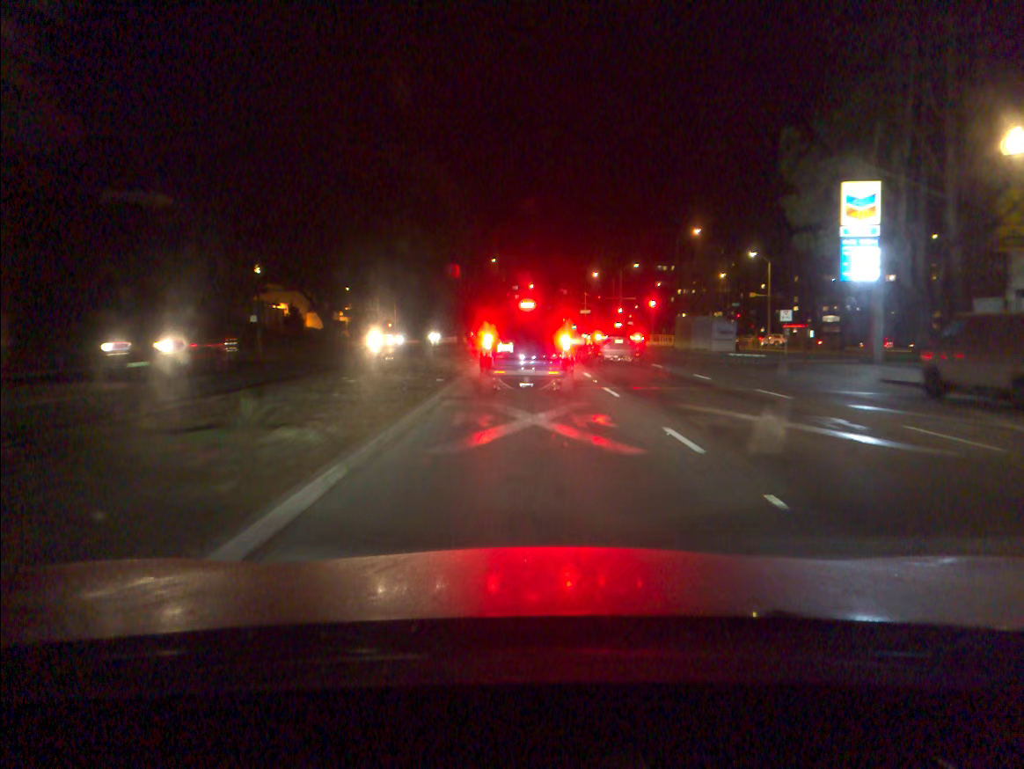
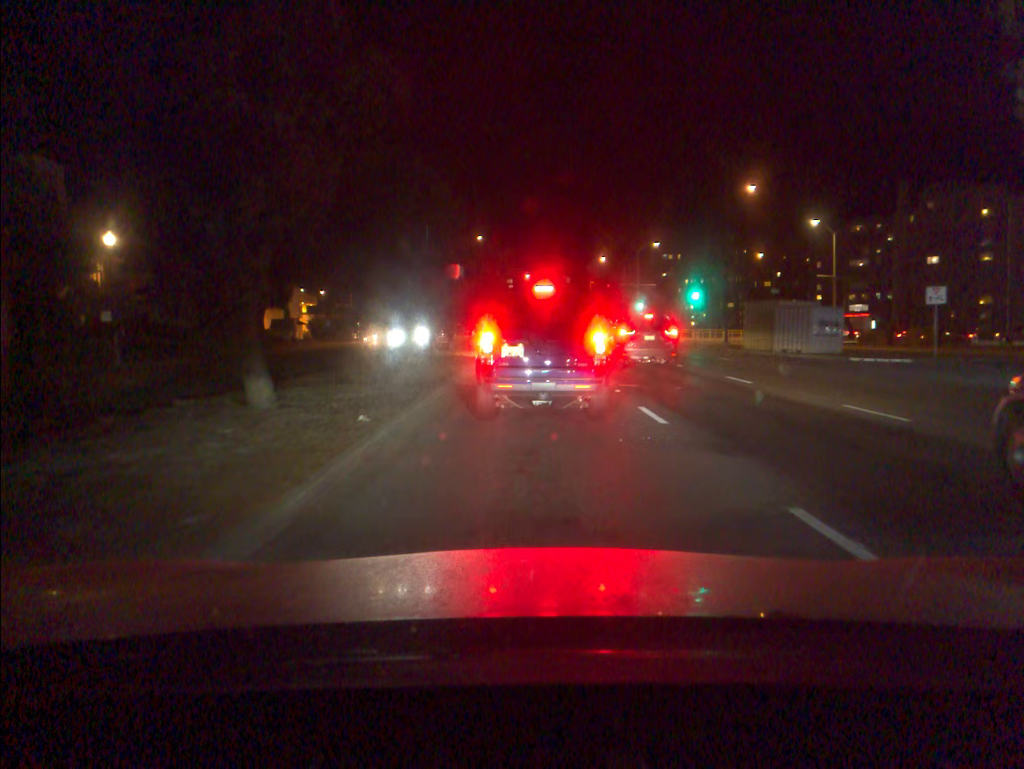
(0.0, +20.8) m; +1°
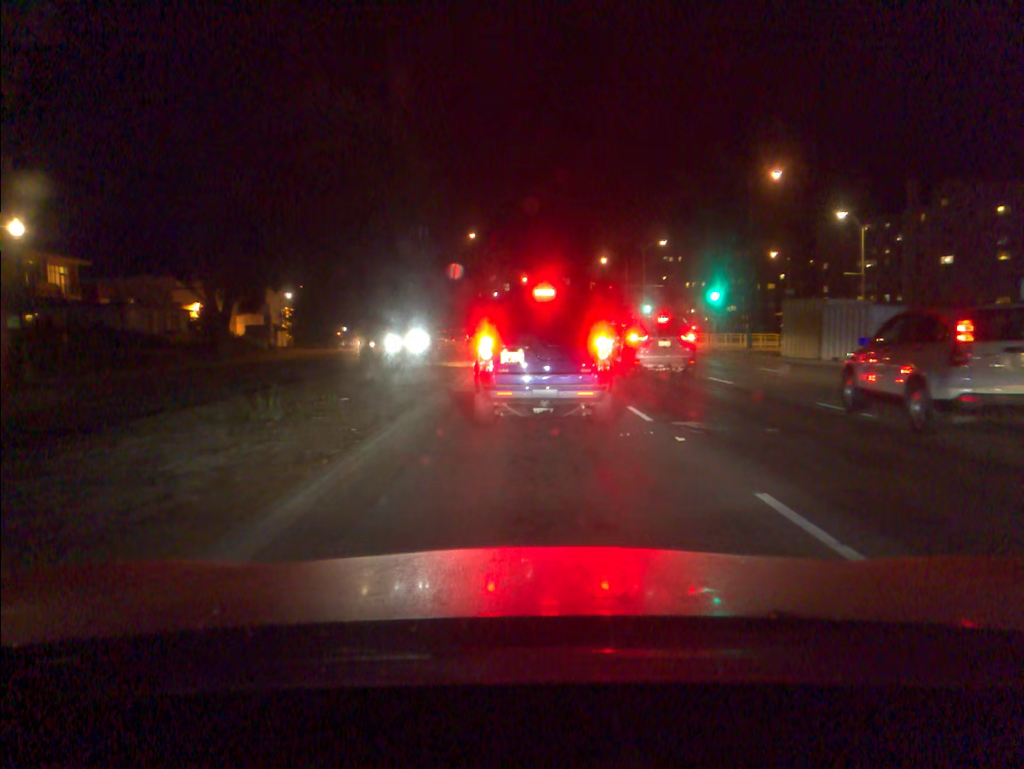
(0.0, +6.9) m; 0°
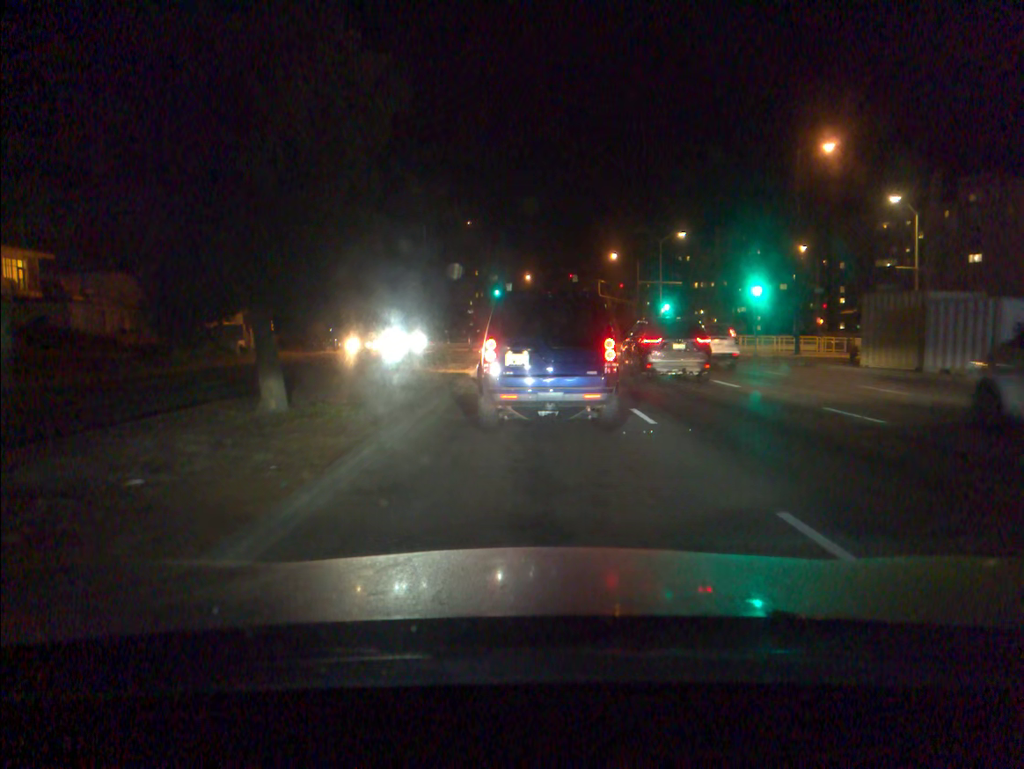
(-0.1, +8.2) m; -1°
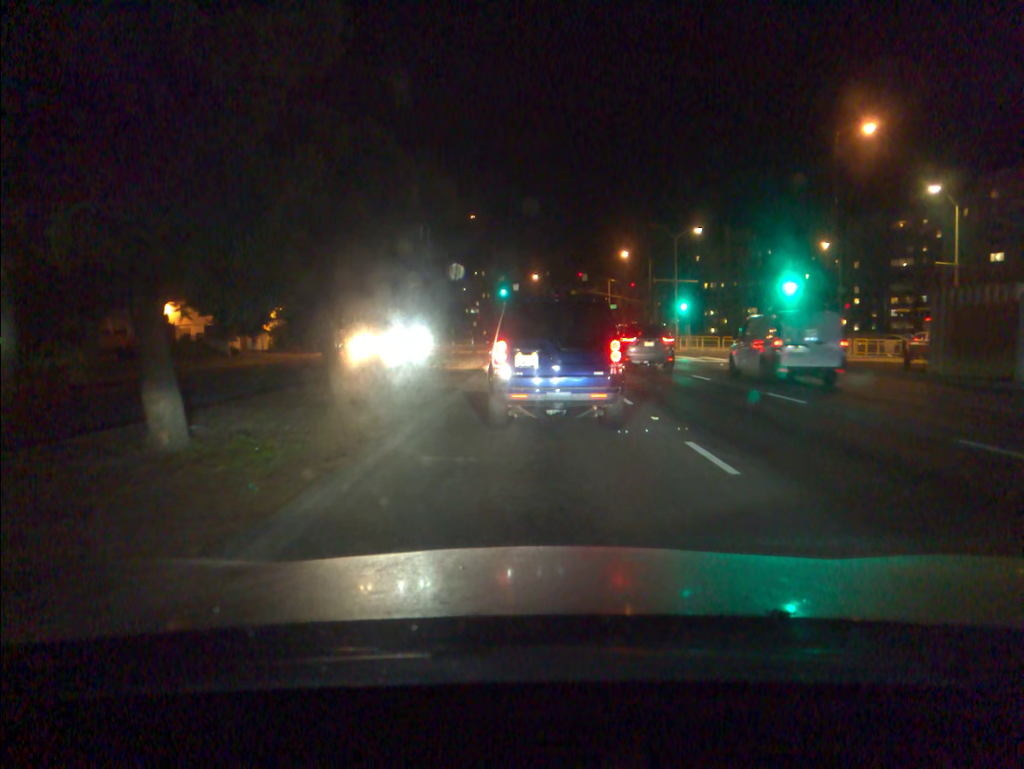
(0.0, +4.1) m; 0°
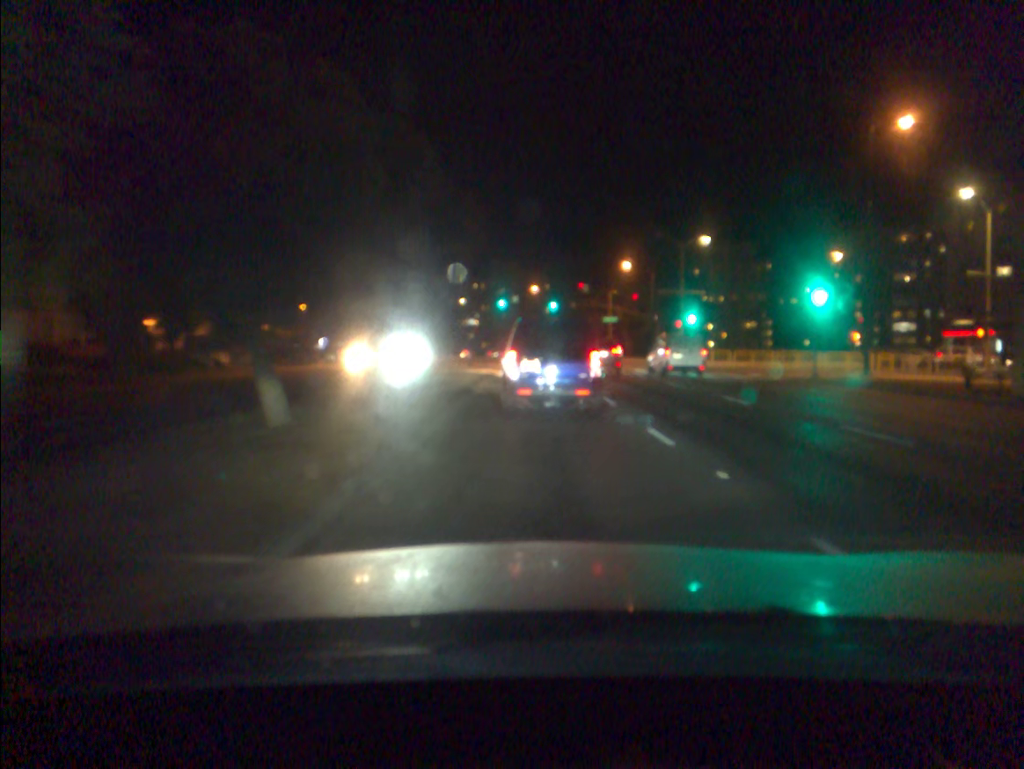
(0.0, +4.2) m; +2°
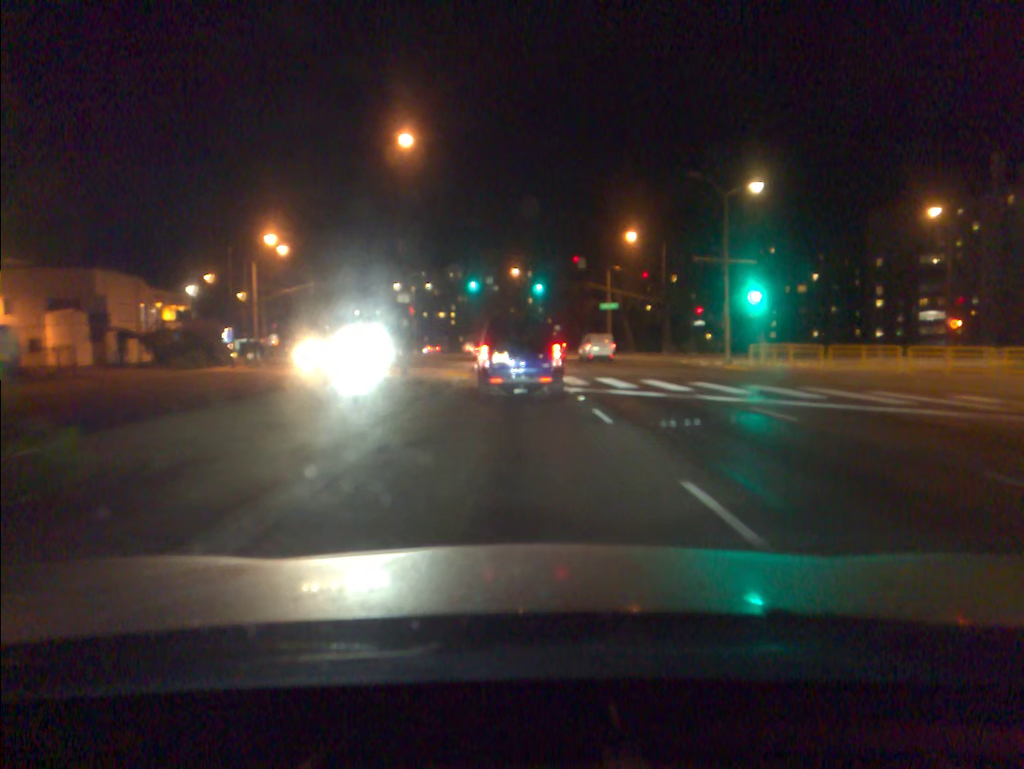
(+0.1, +20.0) m; 0°
